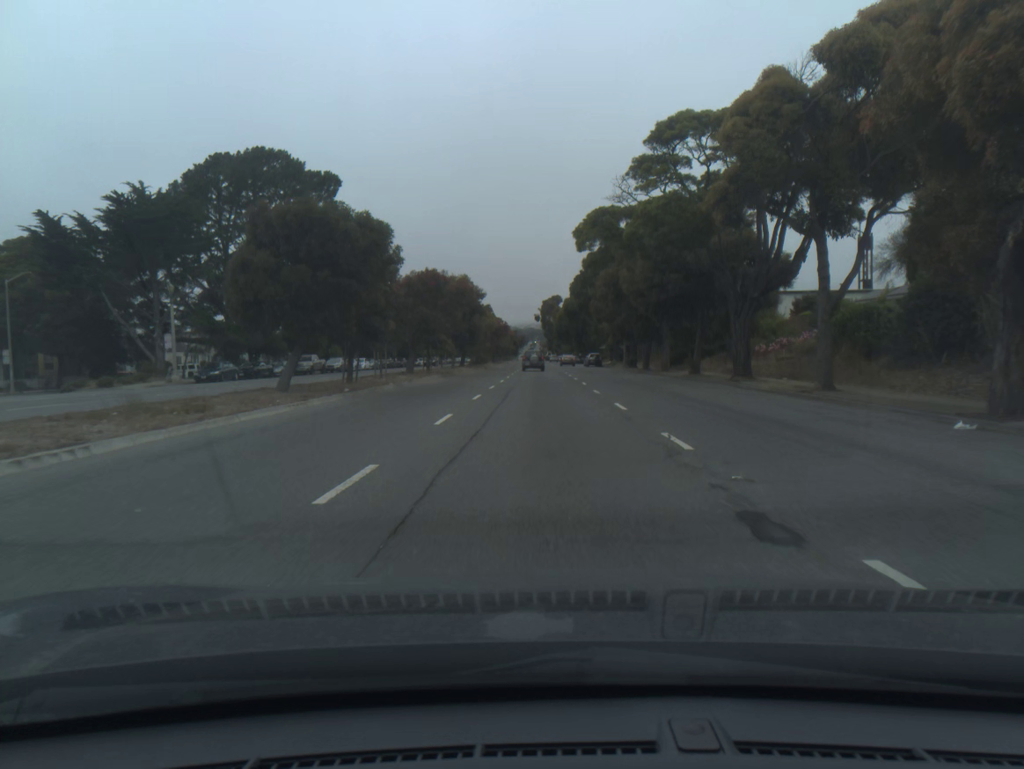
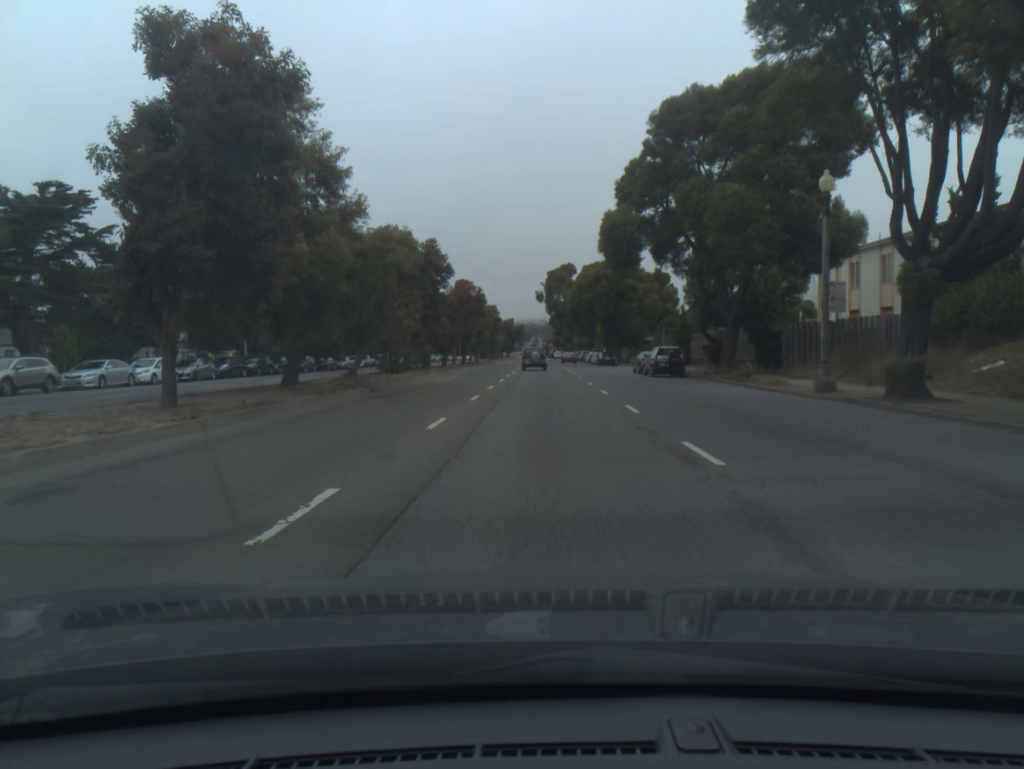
(-0.1, +53.3) m; 0°
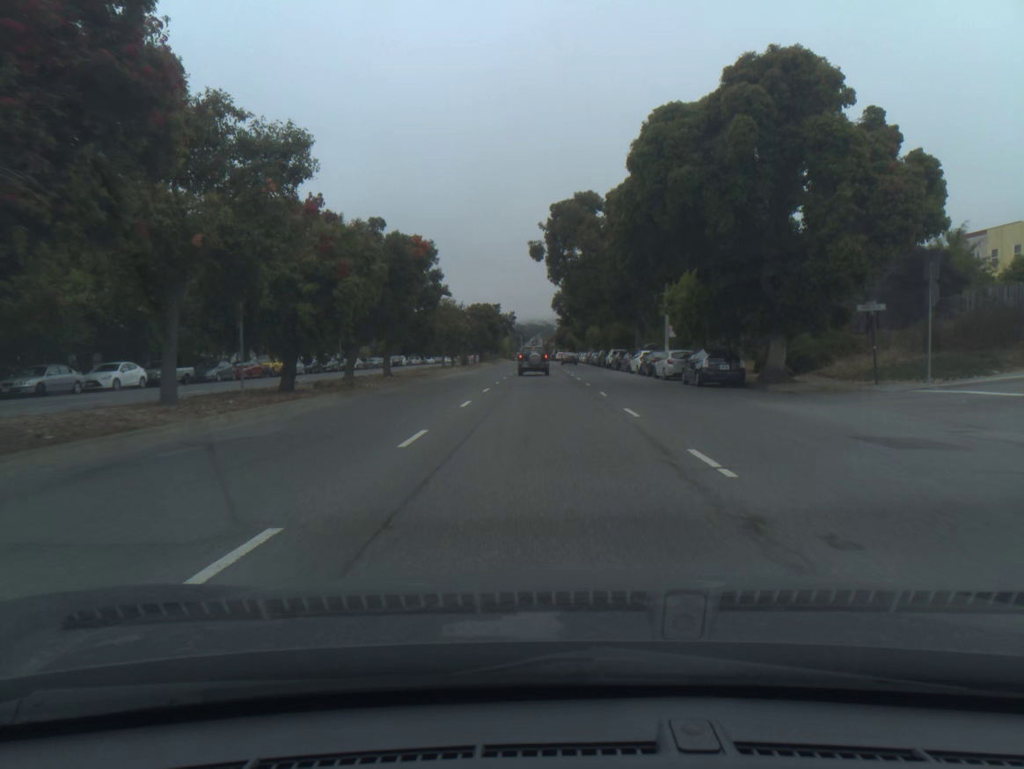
(+0.1, +52.2) m; 0°
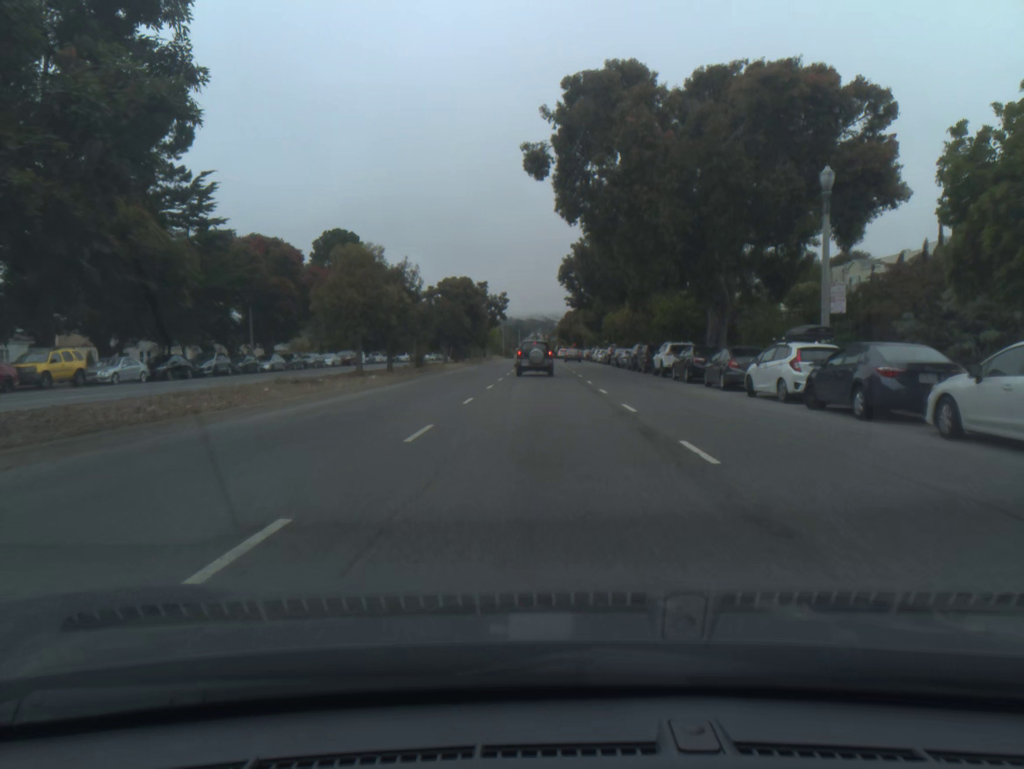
(-0.1, +28.8) m; 0°
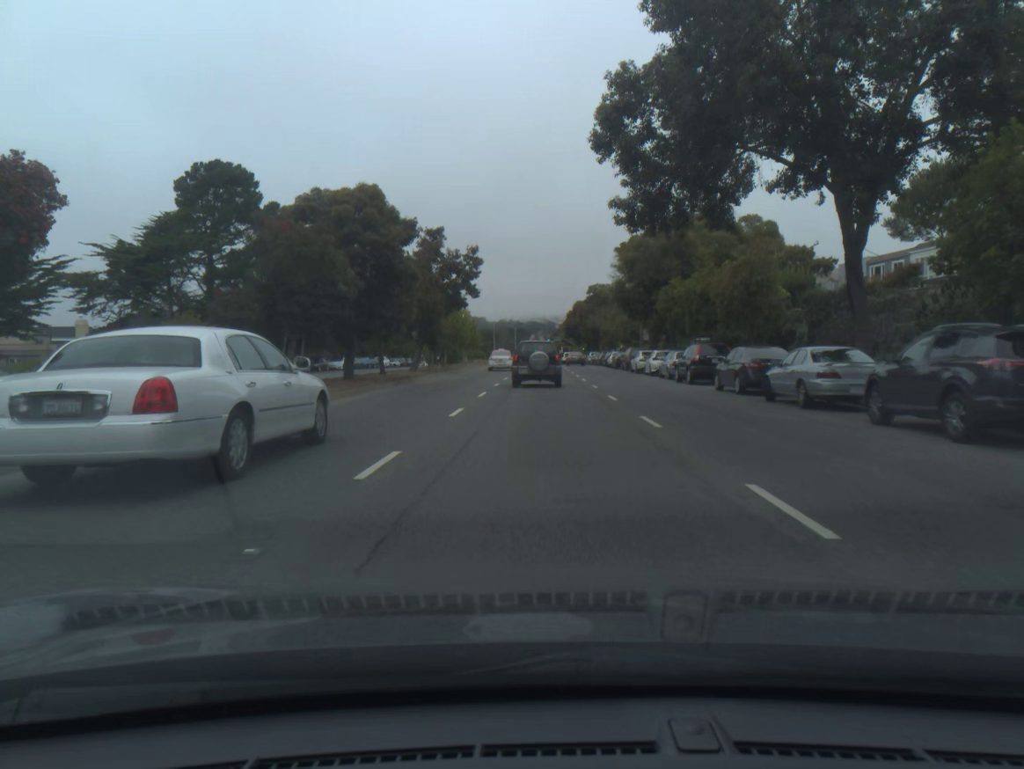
(+0.1, +39.9) m; 0°
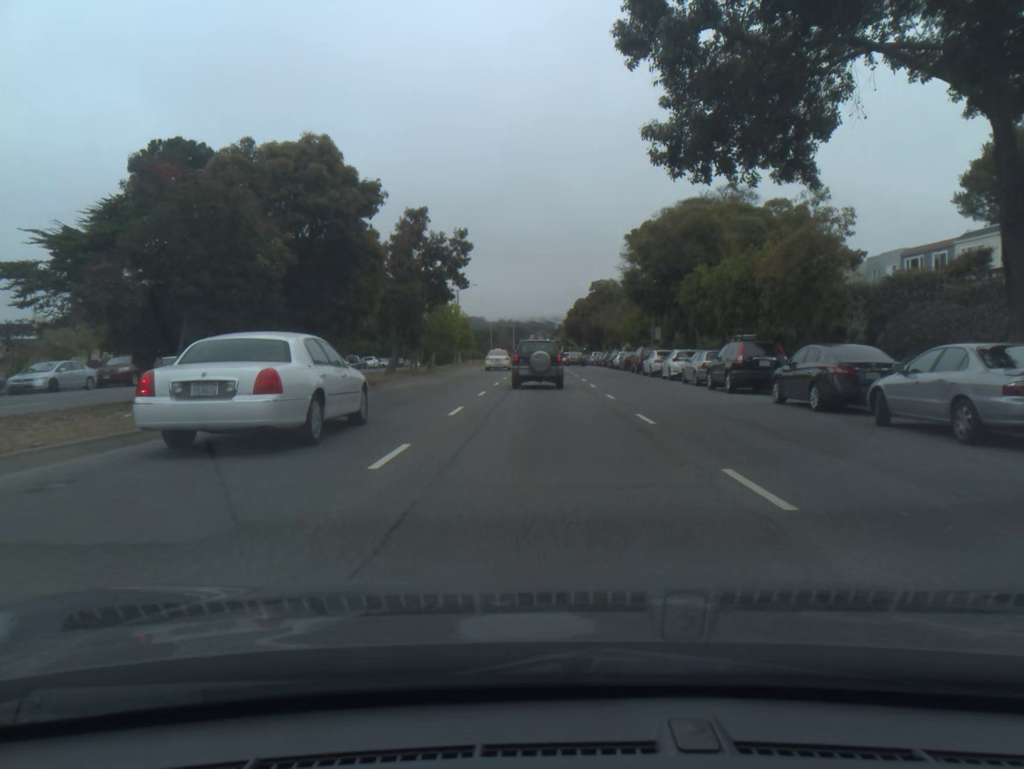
(0.0, +6.9) m; 0°
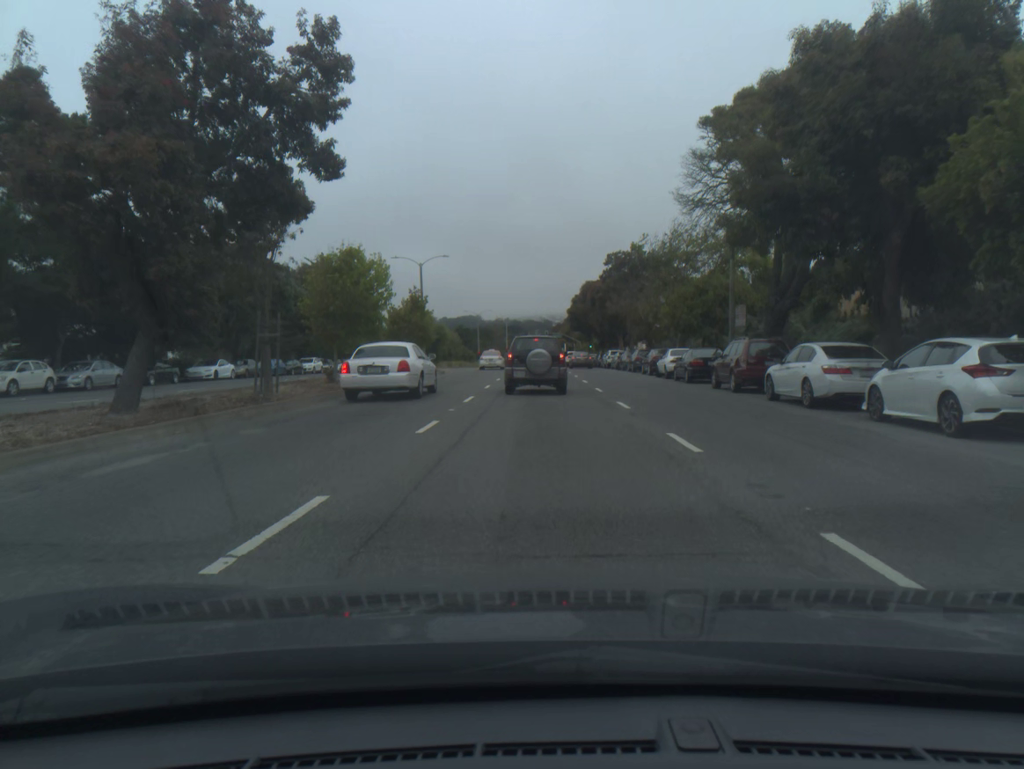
(+0.1, +25.5) m; 0°
